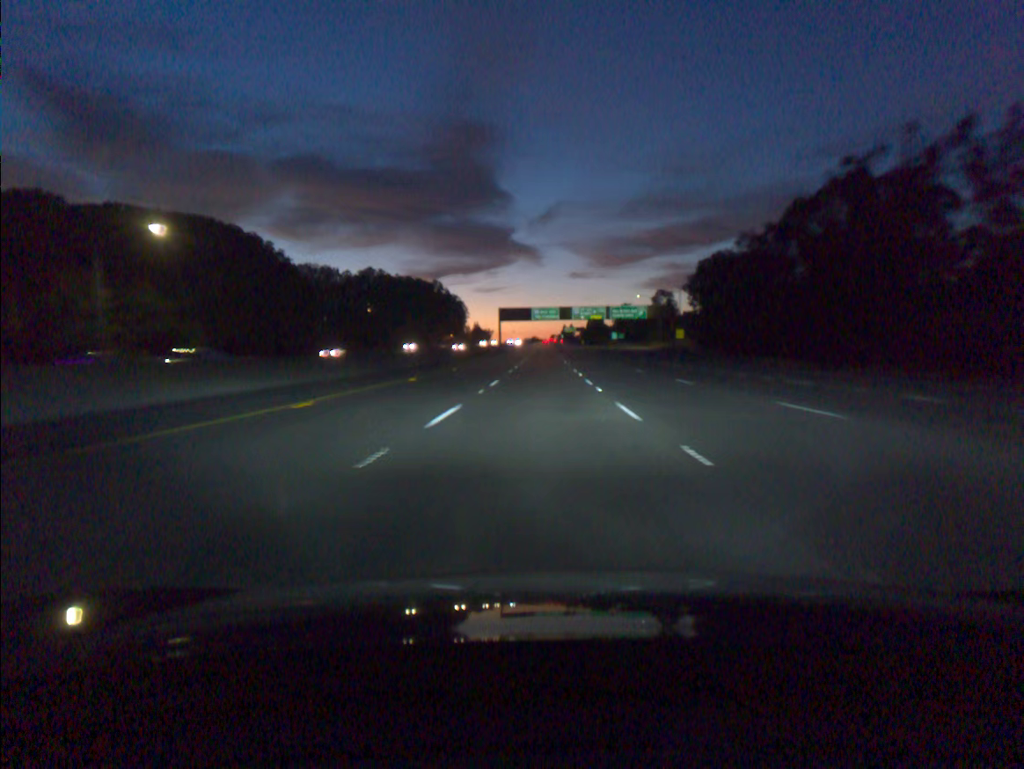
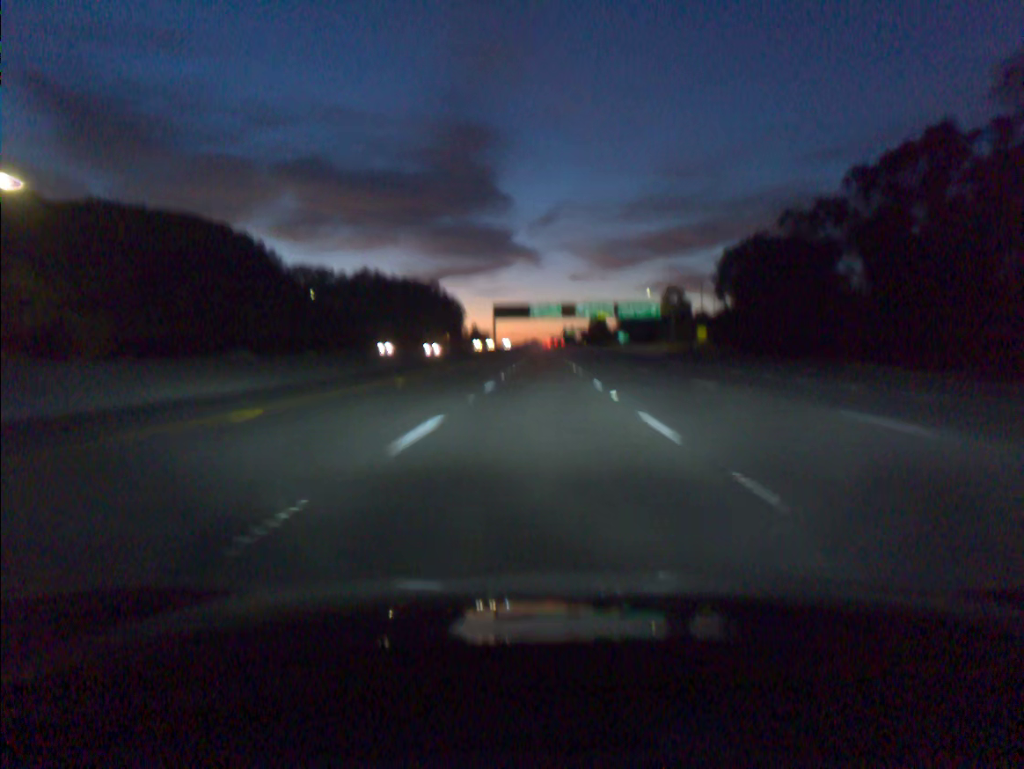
(0.0, +18.2) m; 0°
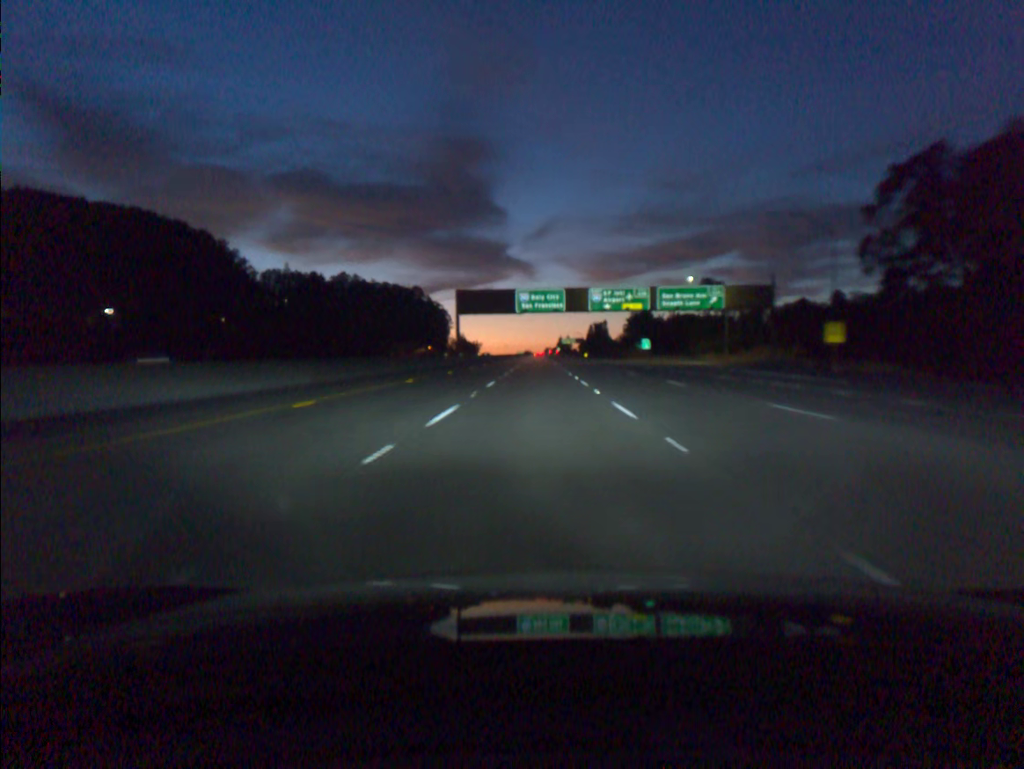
(+0.2, +54.3) m; 0°
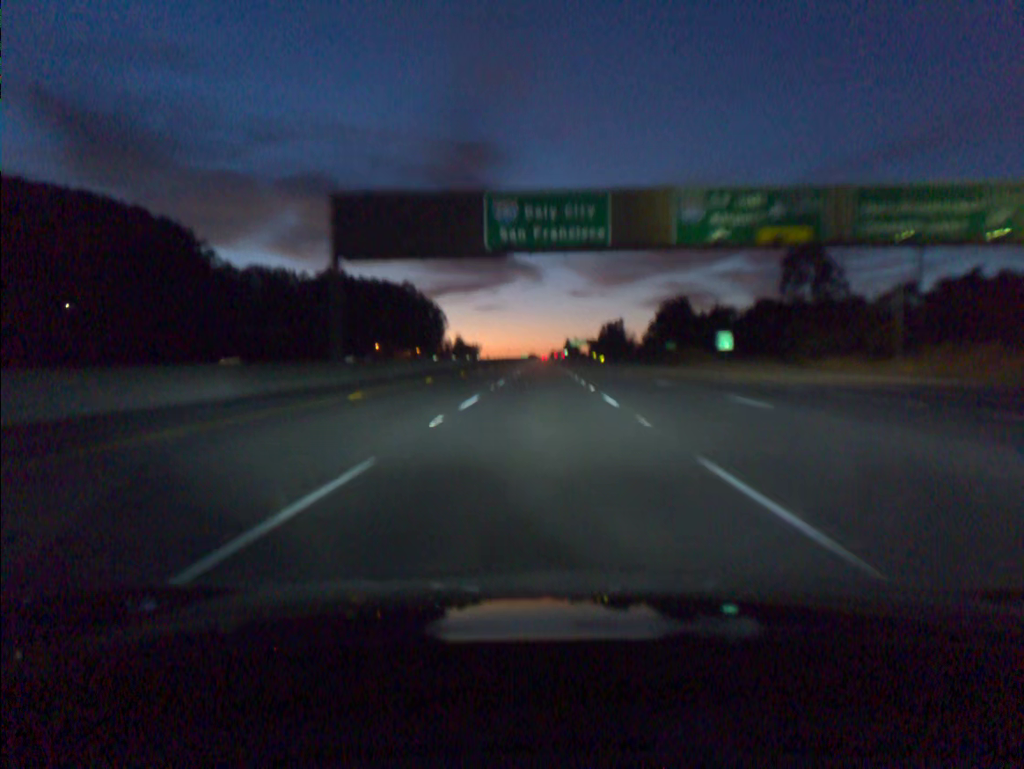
(-0.1, +54.0) m; 0°
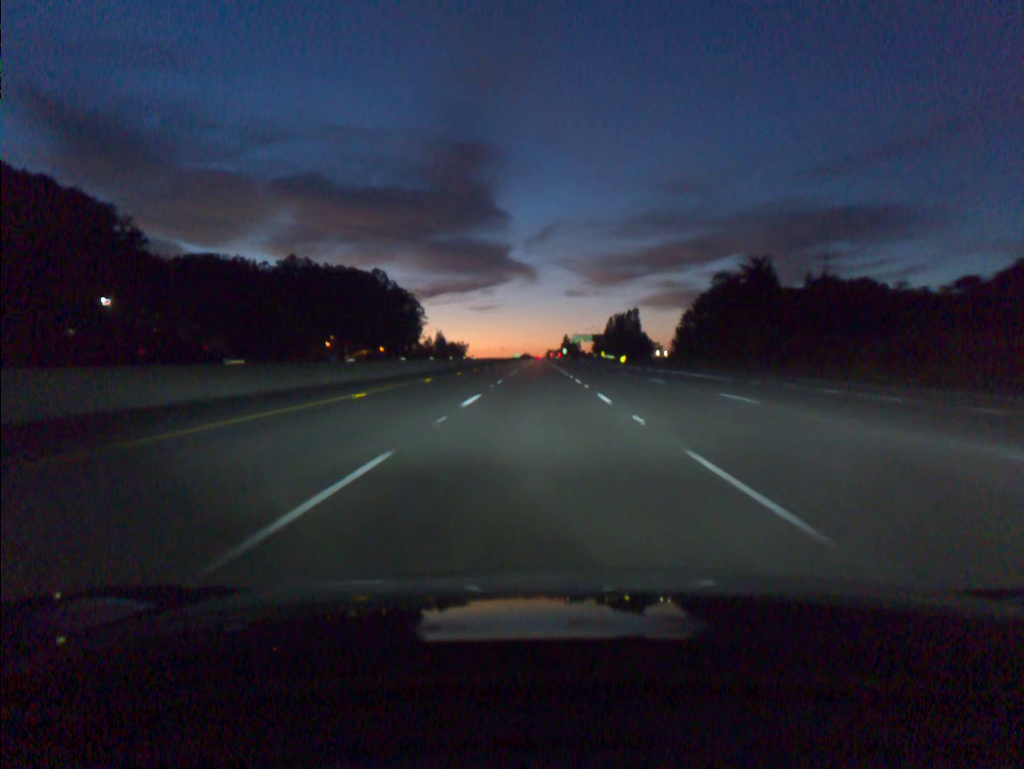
(+0.2, +71.9) m; 0°
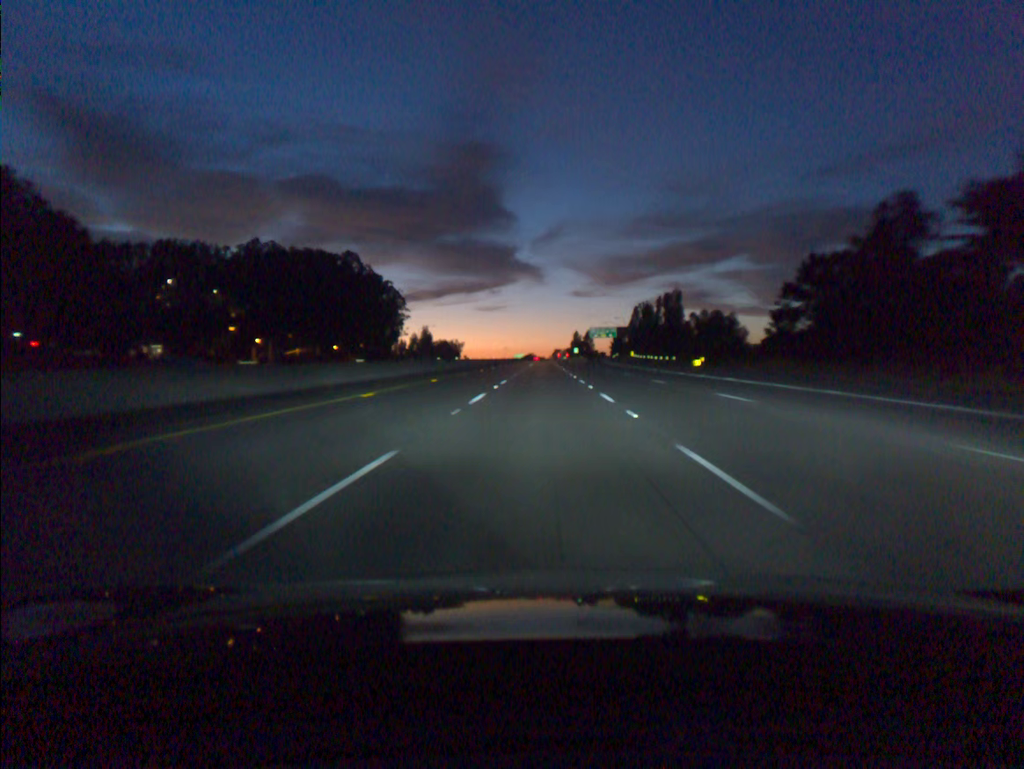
(-0.2, +72.2) m; 0°
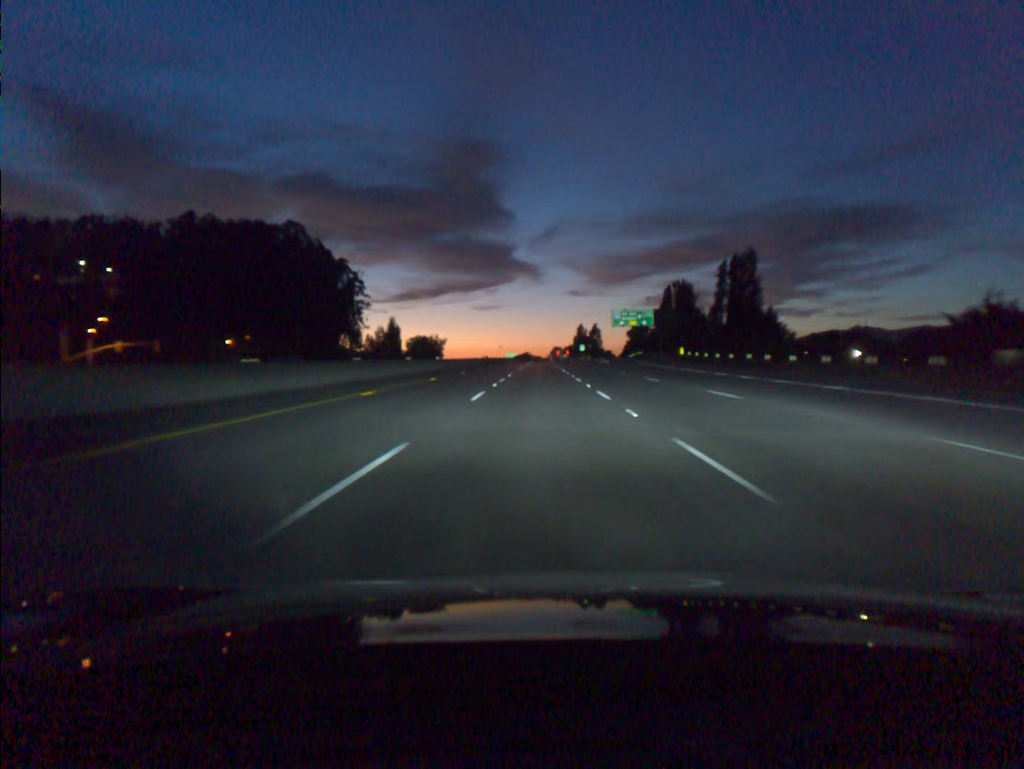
(+0.1, +72.6) m; 0°
